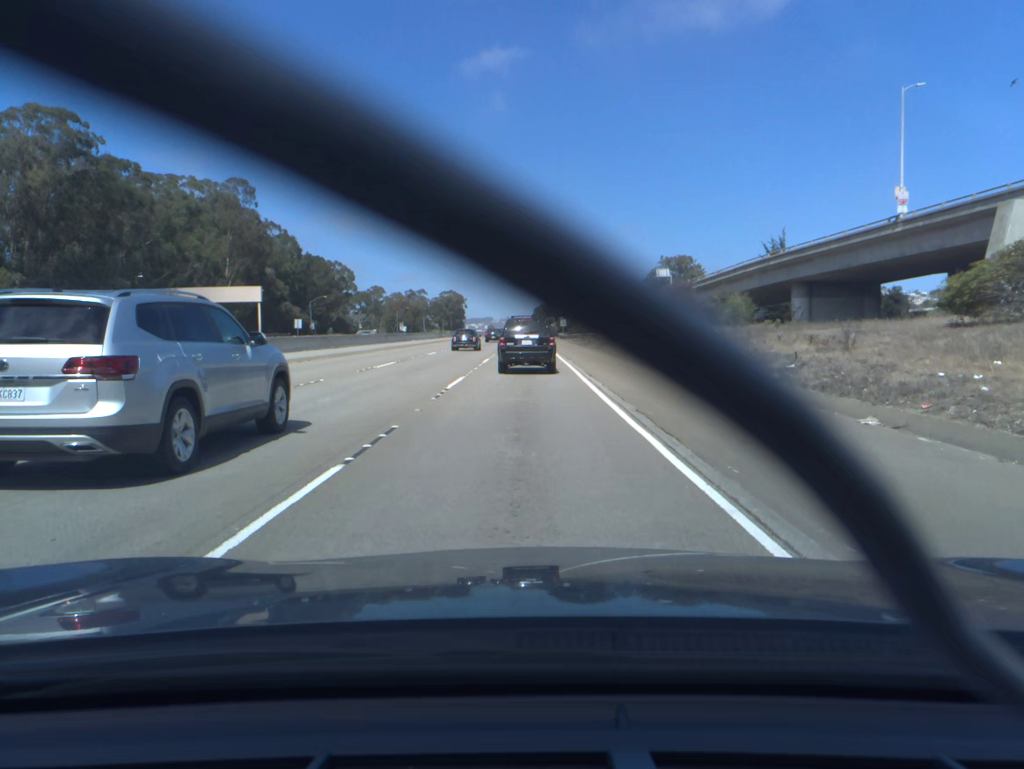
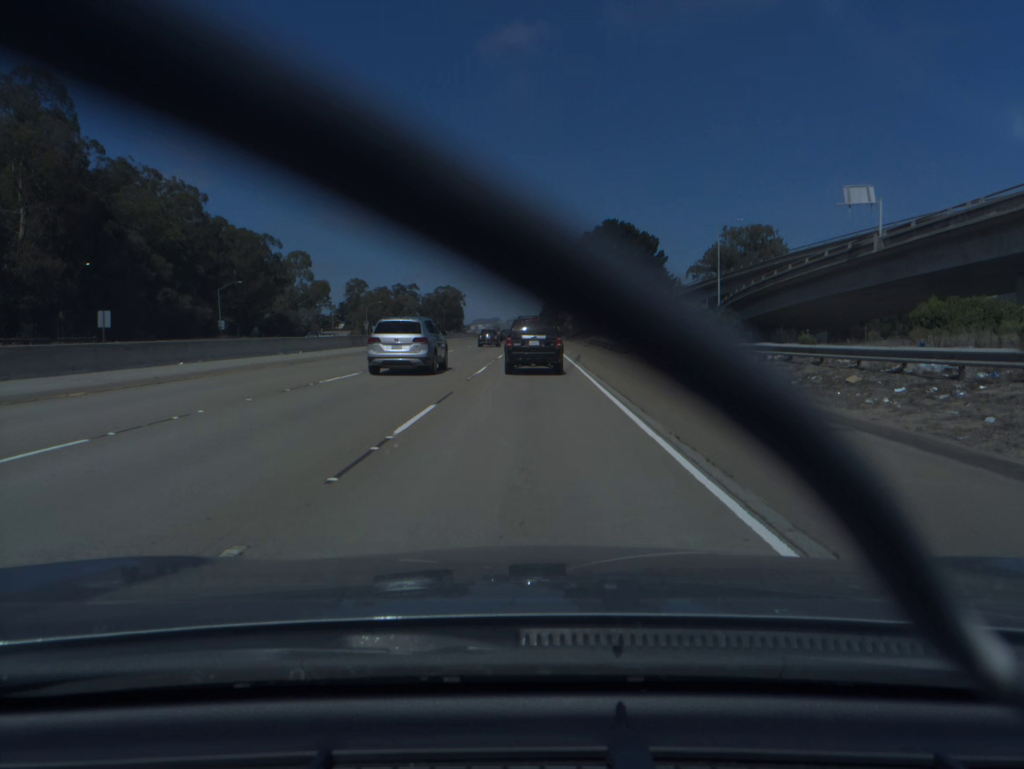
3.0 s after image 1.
(-0.2, +66.6) m; 0°
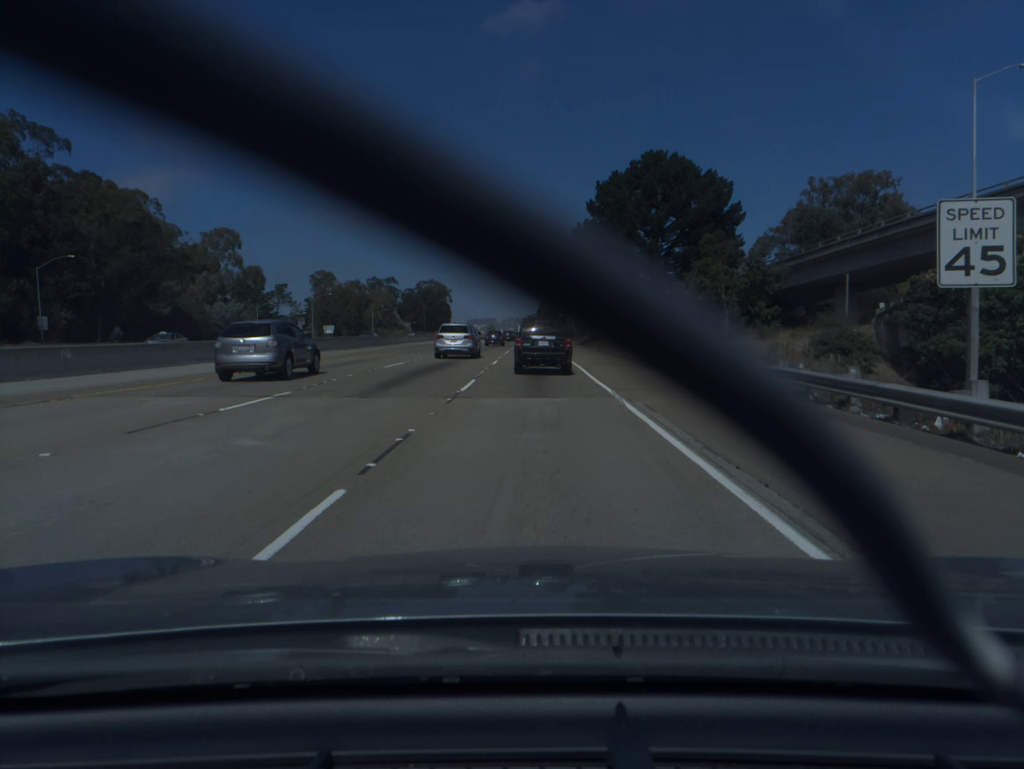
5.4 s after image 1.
(+0.1, +50.6) m; 0°
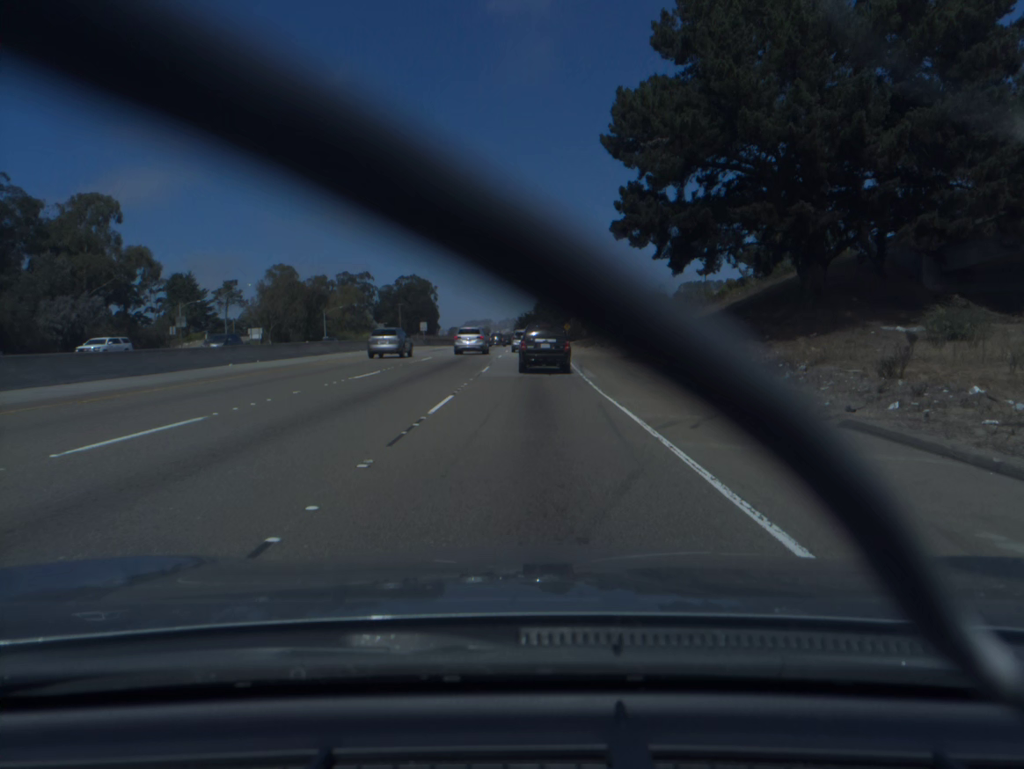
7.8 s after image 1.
(+0.1, +48.7) m; 0°
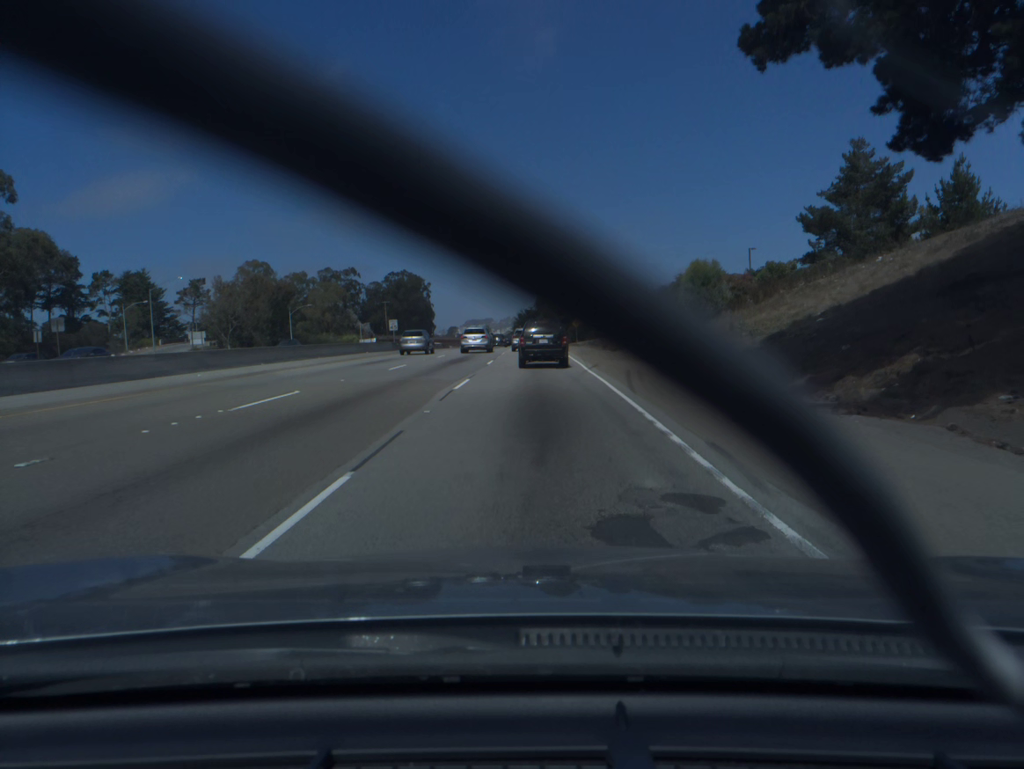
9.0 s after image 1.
(0.0, +24.3) m; 0°
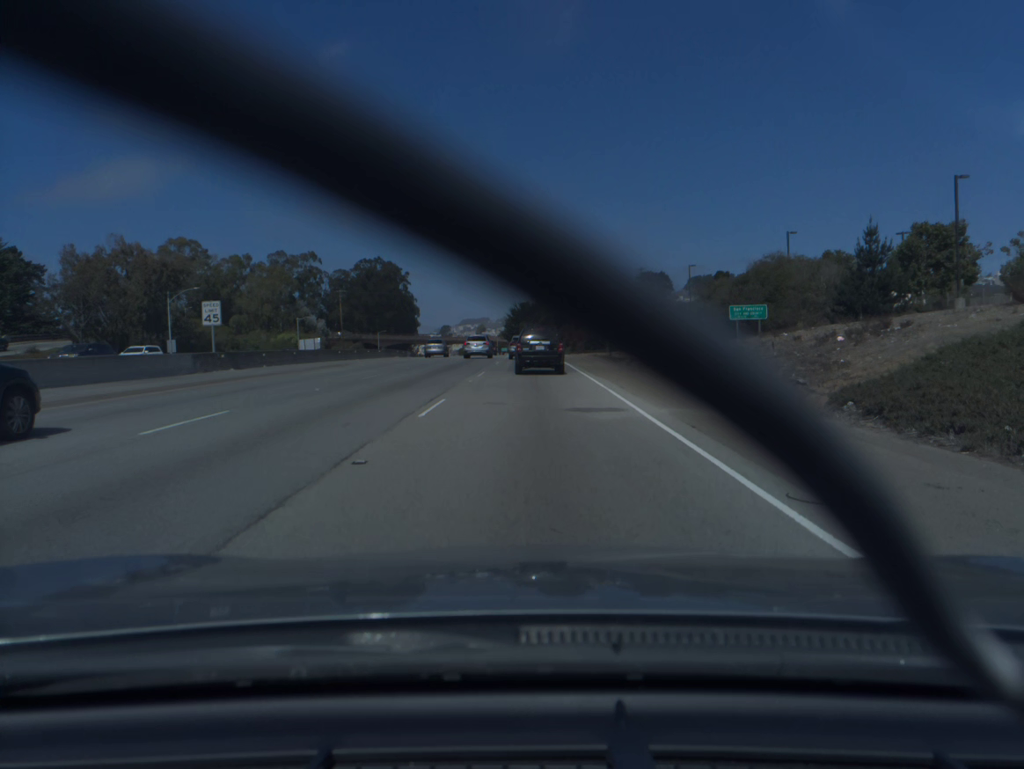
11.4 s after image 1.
(0.0, +48.4) m; 0°
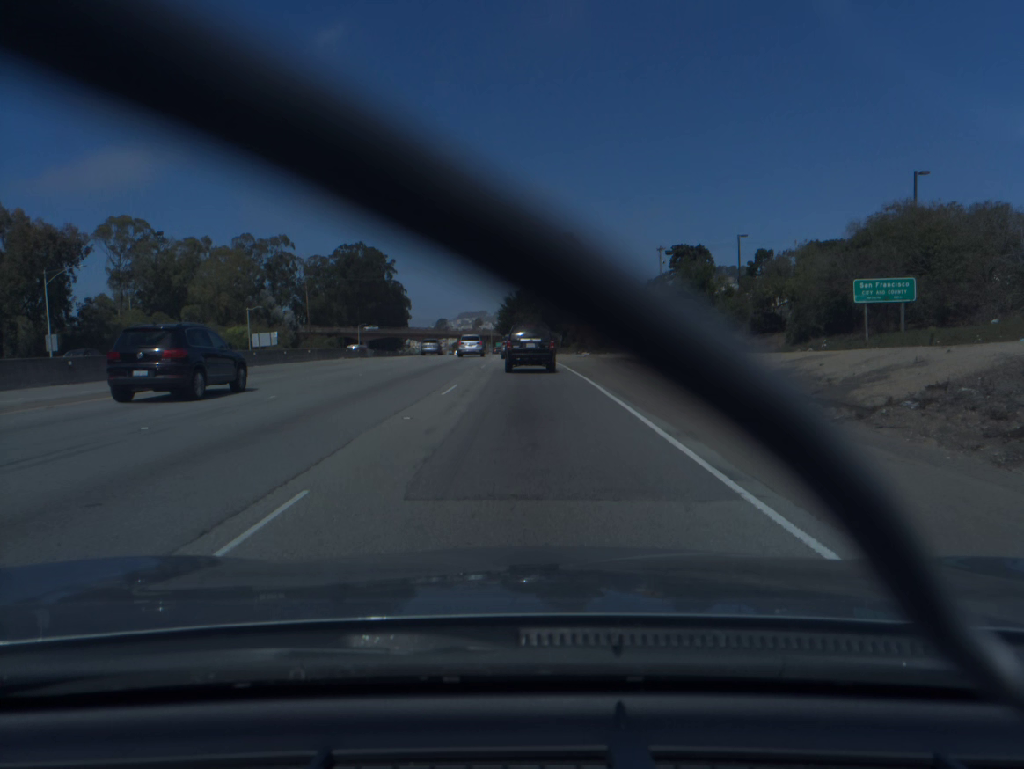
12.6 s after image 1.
(+0.1, +24.4) m; 0°
